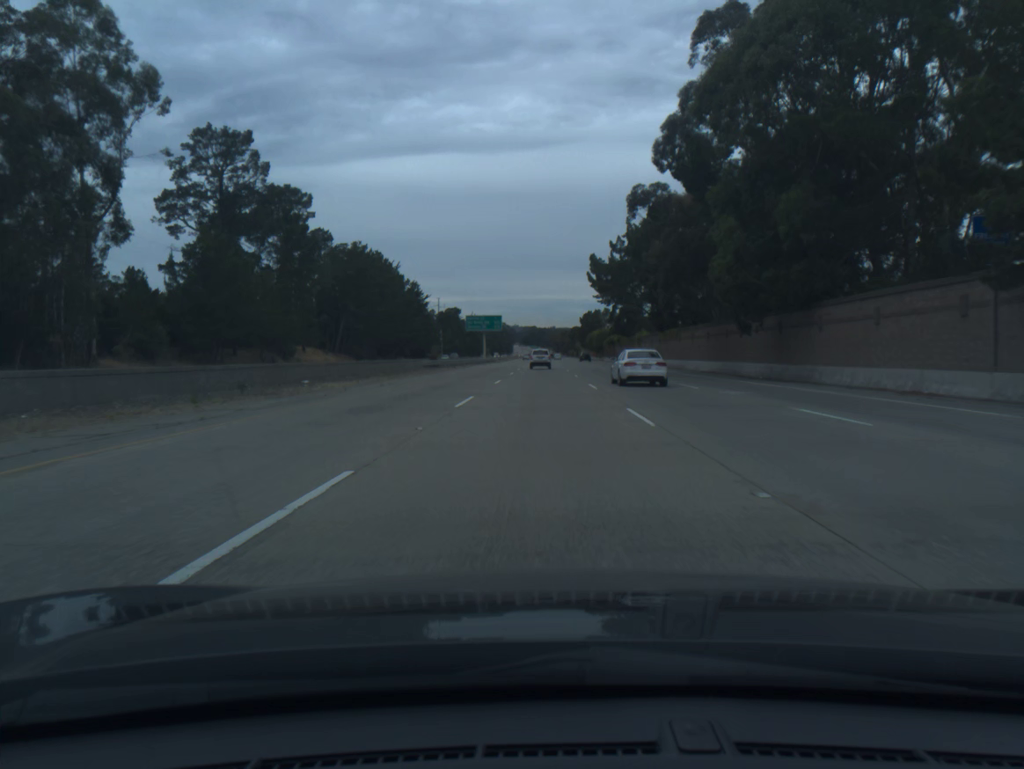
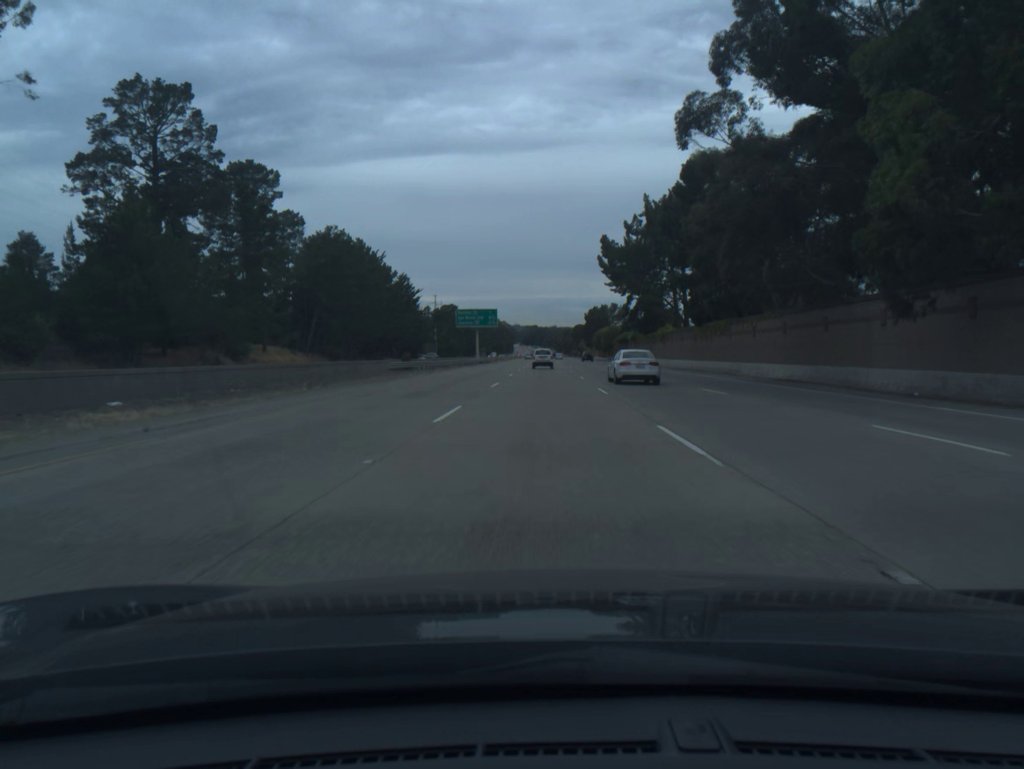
(0.0, +18.5) m; 0°
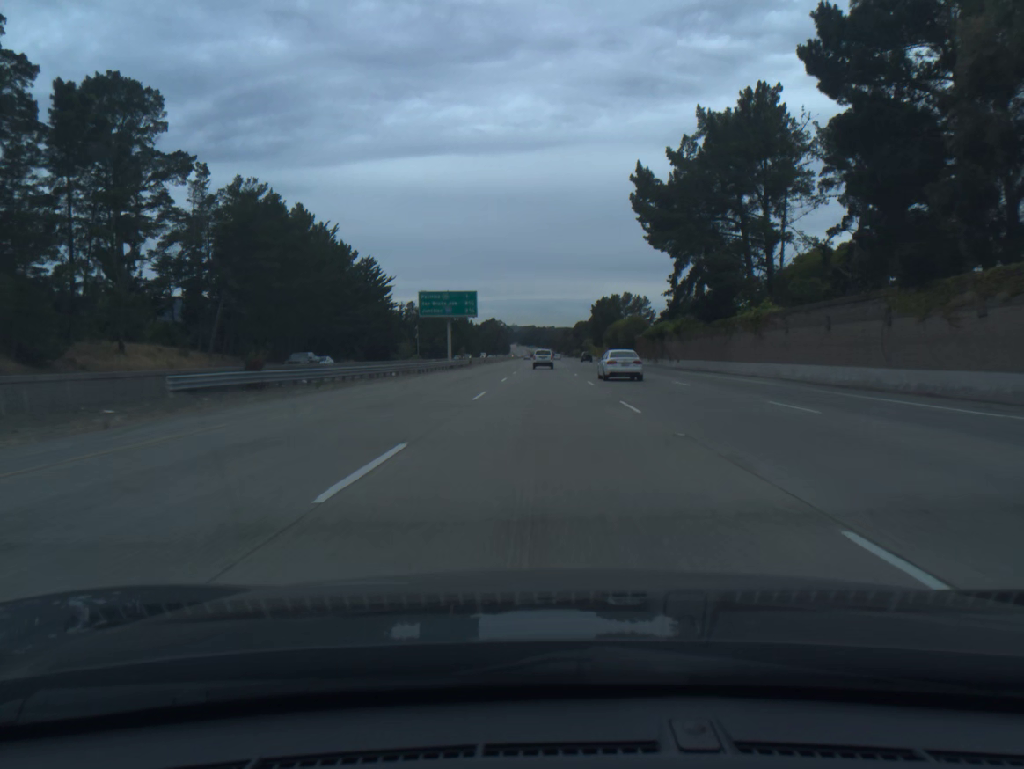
(+0.1, +37.1) m; 0°
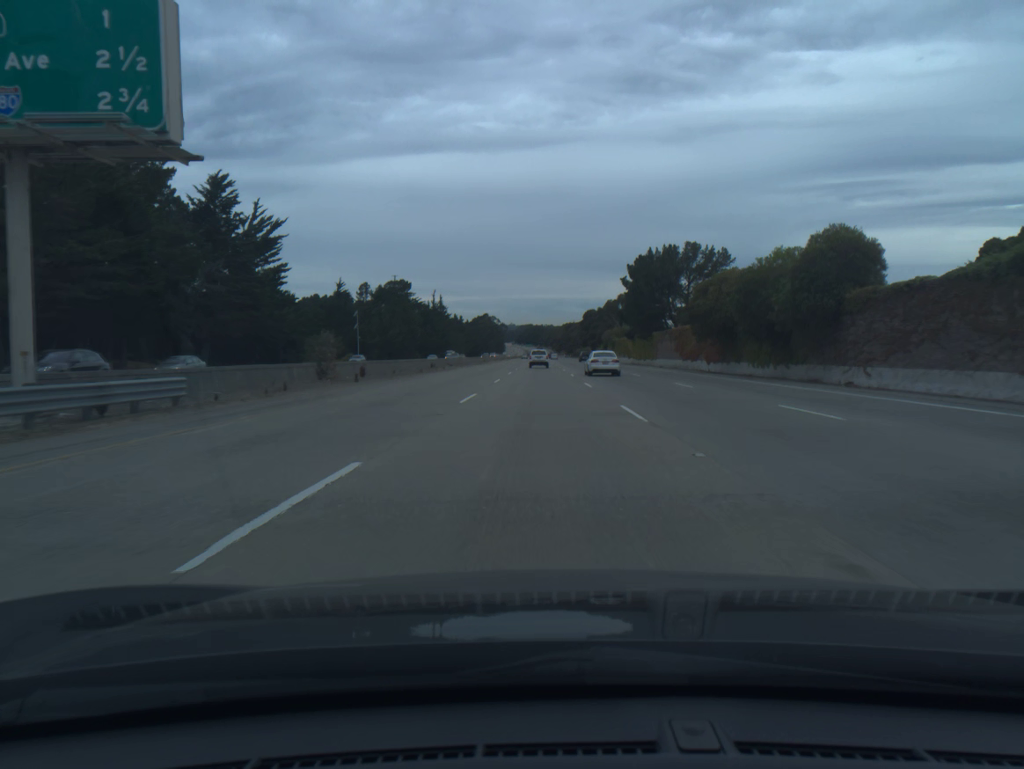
(+0.3, +74.7) m; 0°
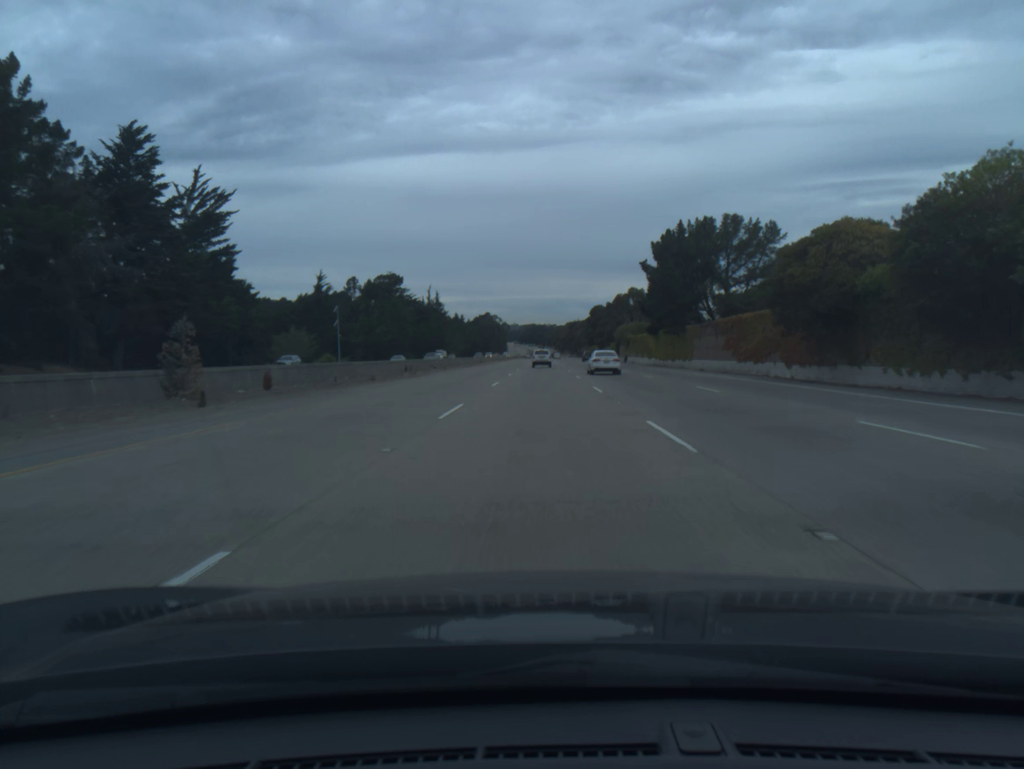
(0.0, +18.8) m; 0°
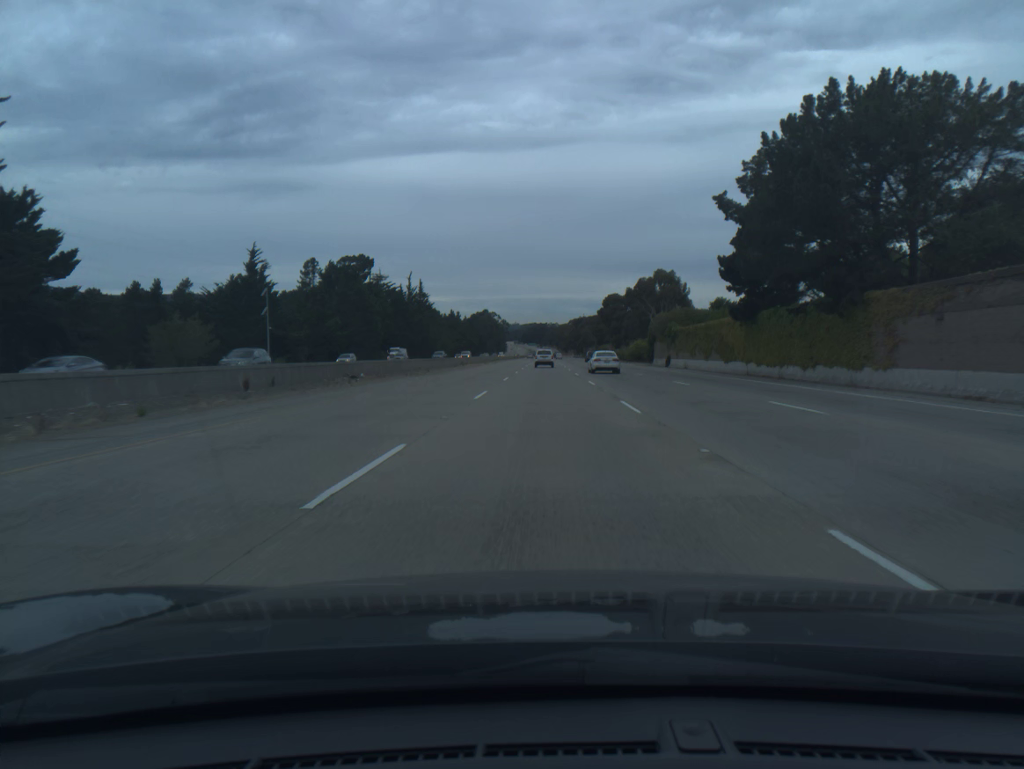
(-0.1, +37.8) m; 0°
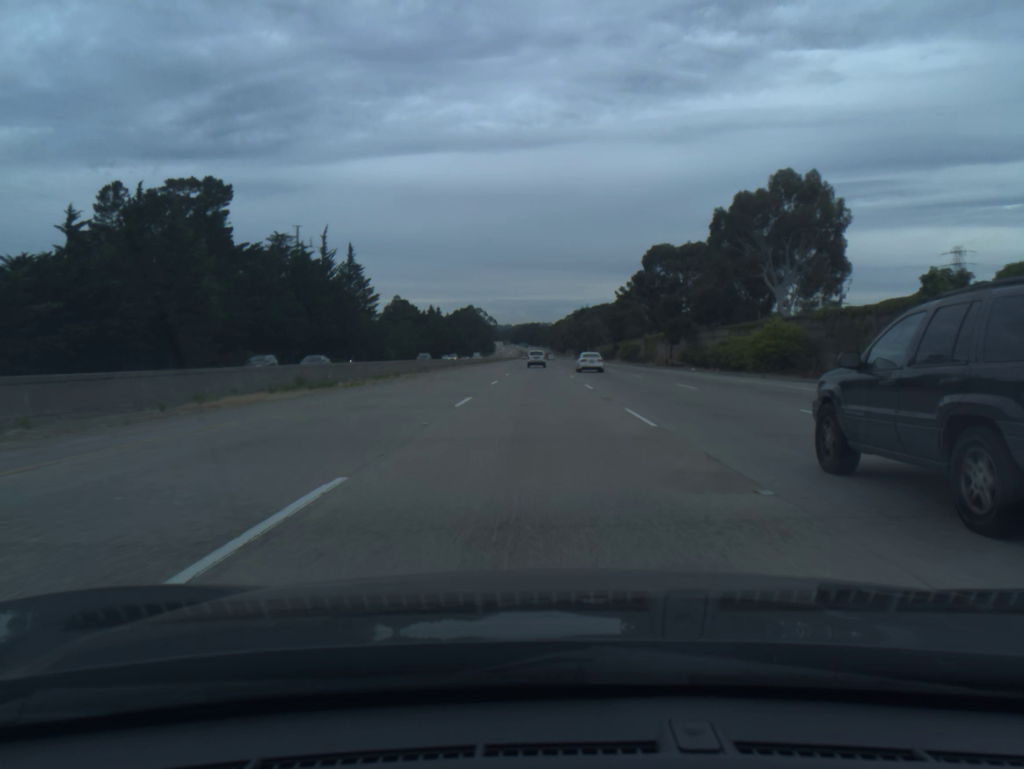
(+0.3, +76.2) m; 0°
